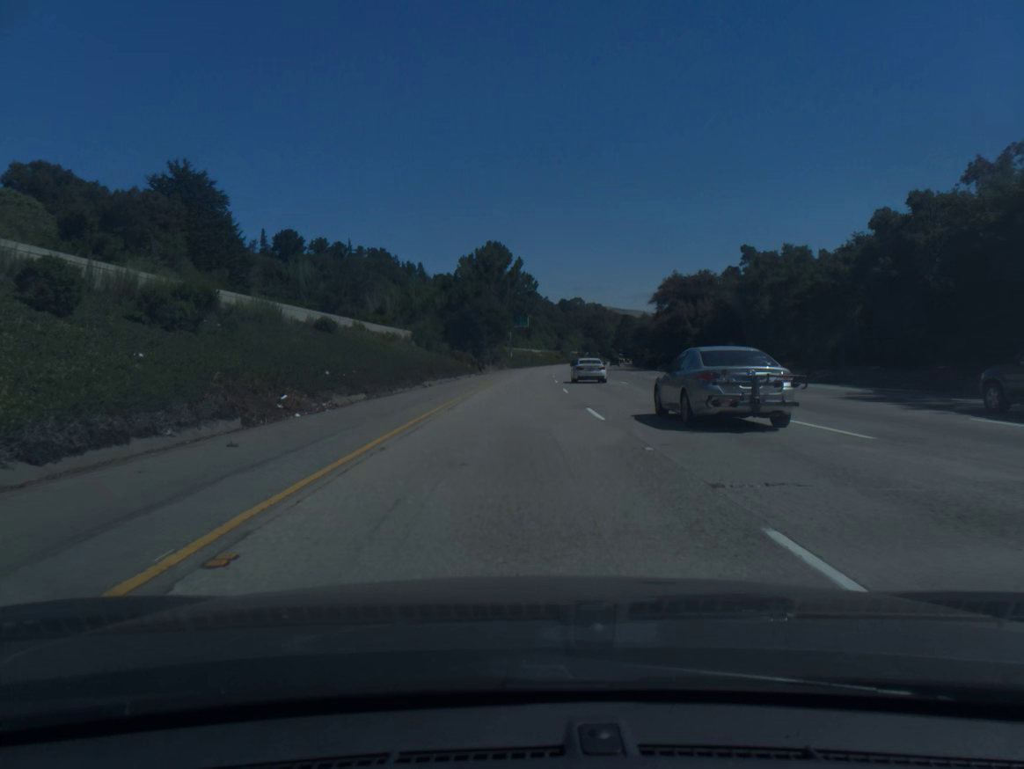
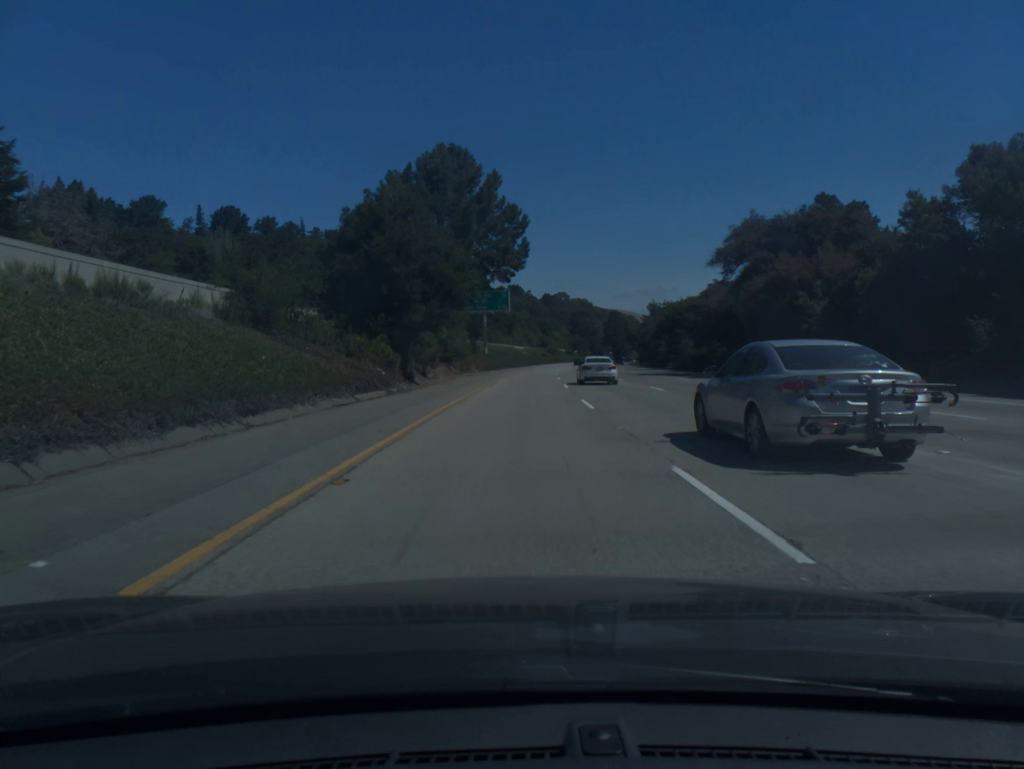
(+0.5, +40.7) m; +1°
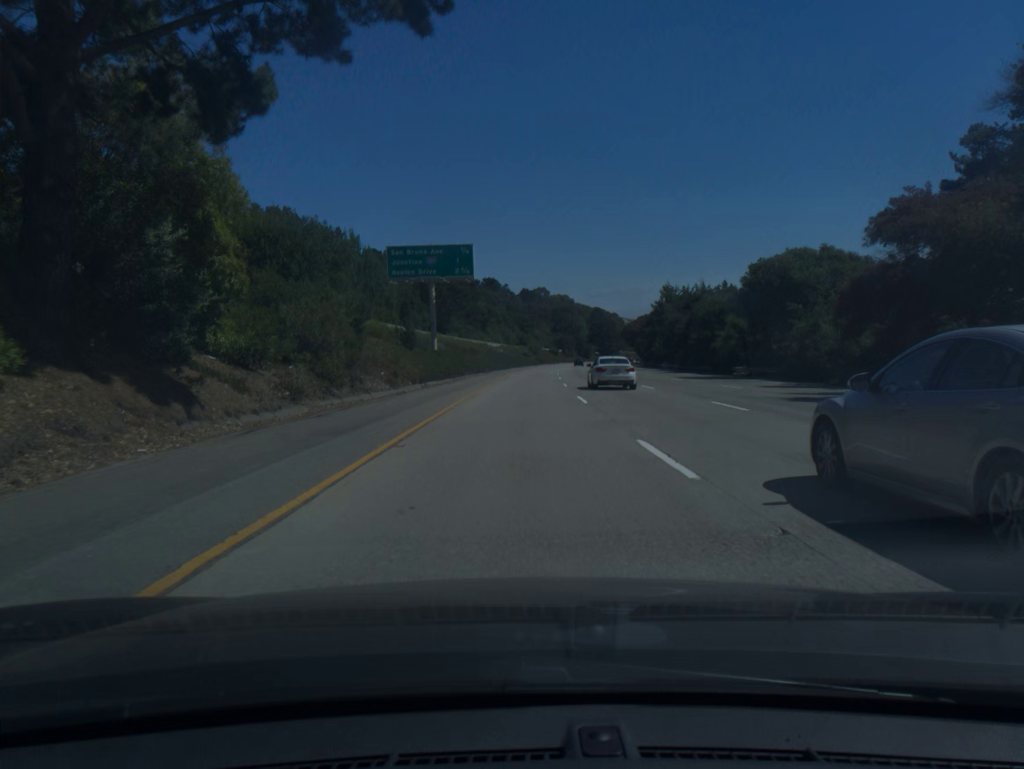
(+0.6, +40.7) m; +2°
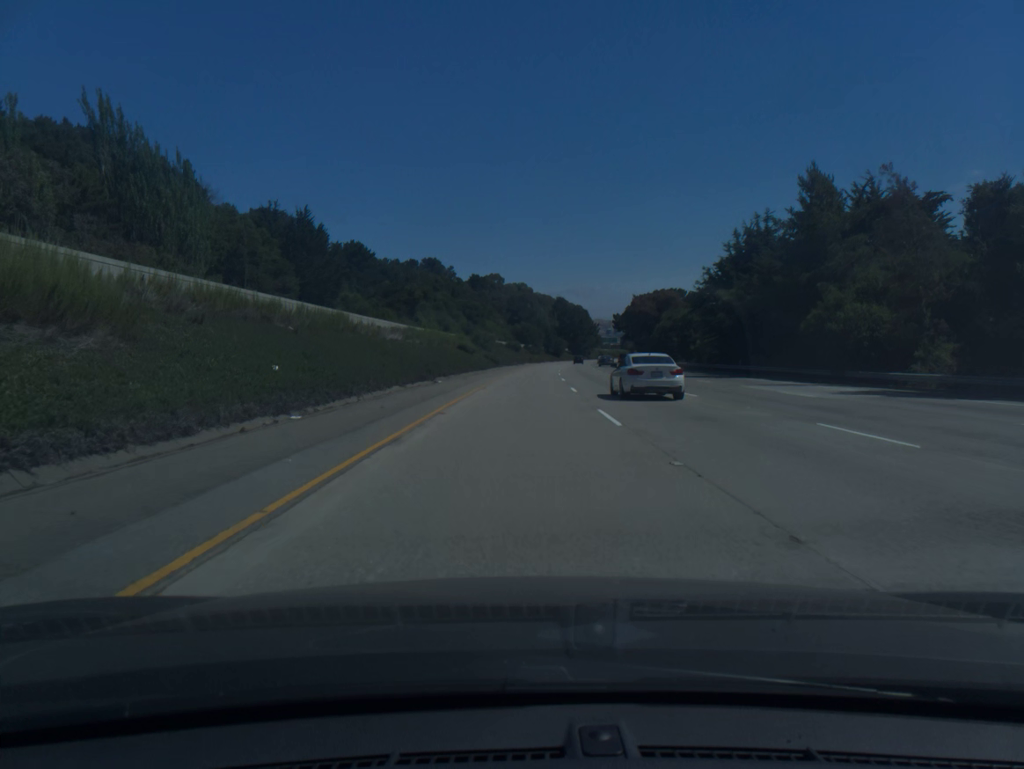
(+2.4, +81.4) m; +3°
